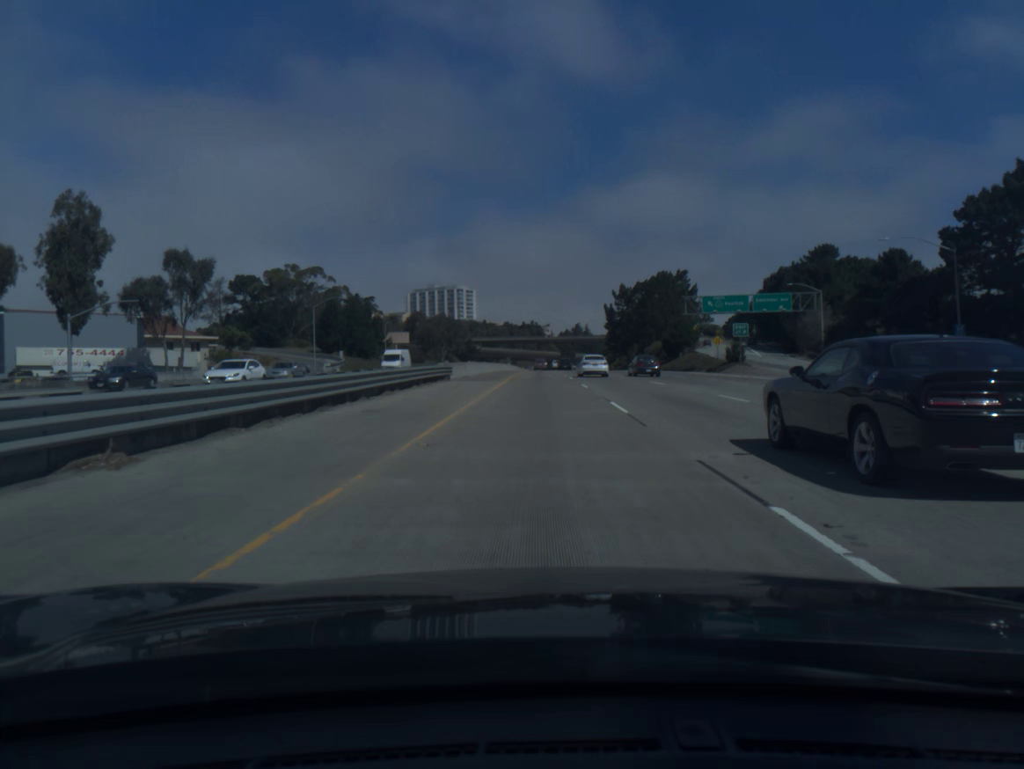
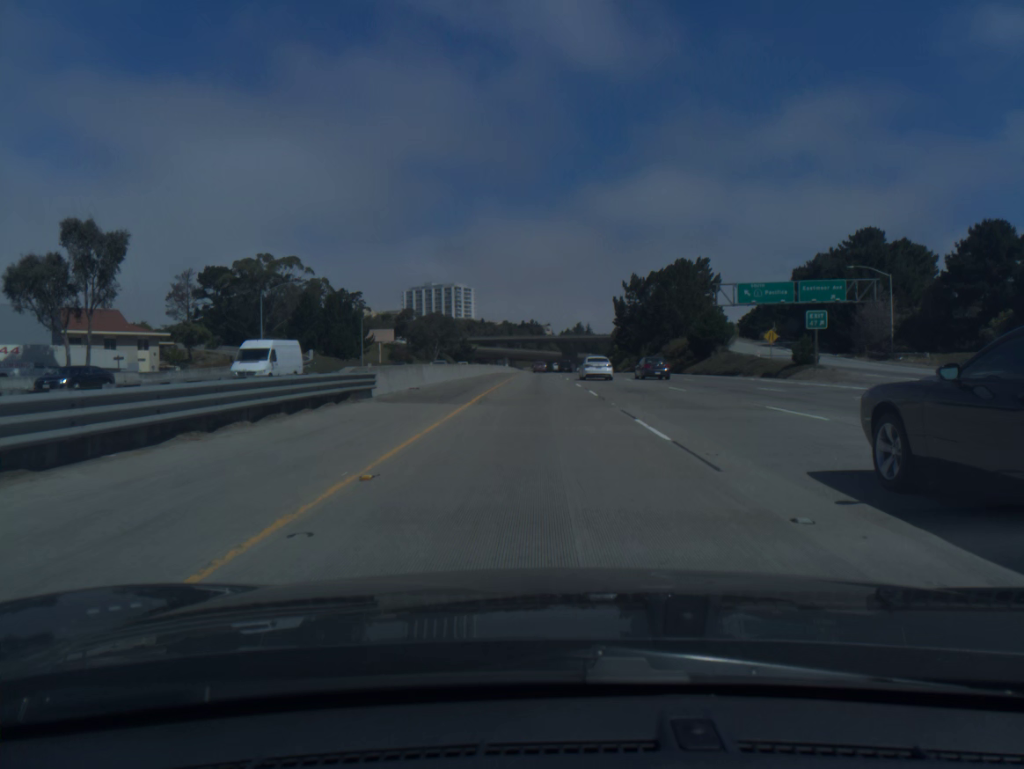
(0.0, +20.4) m; 0°
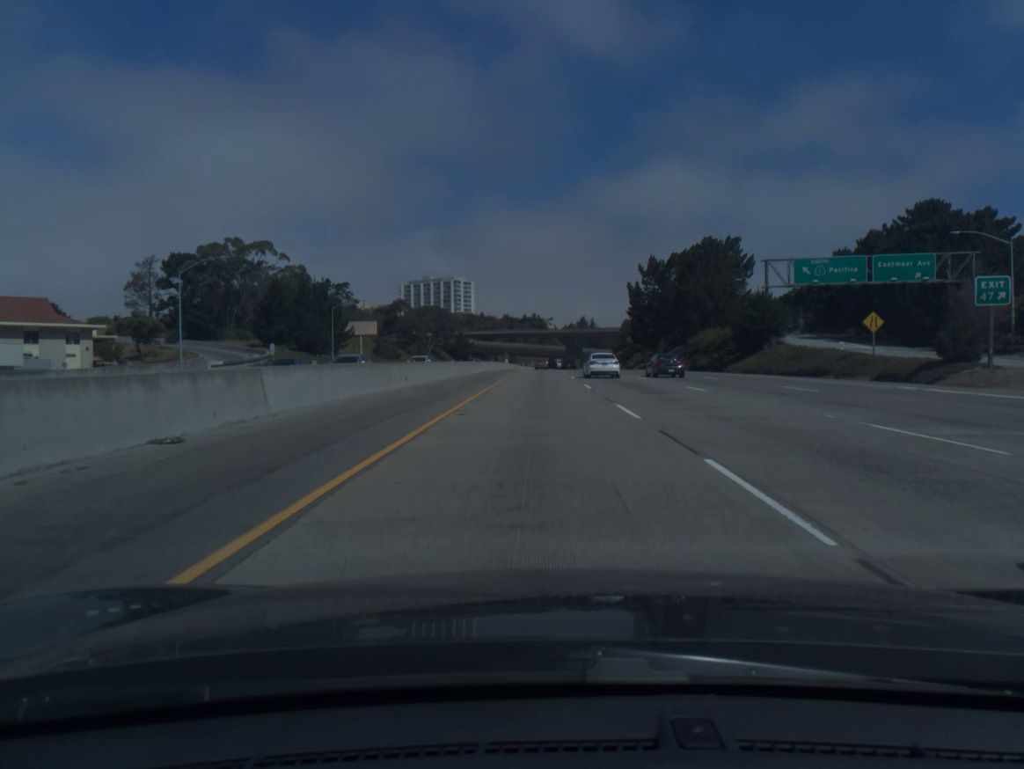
(0.0, +20.4) m; 0°
